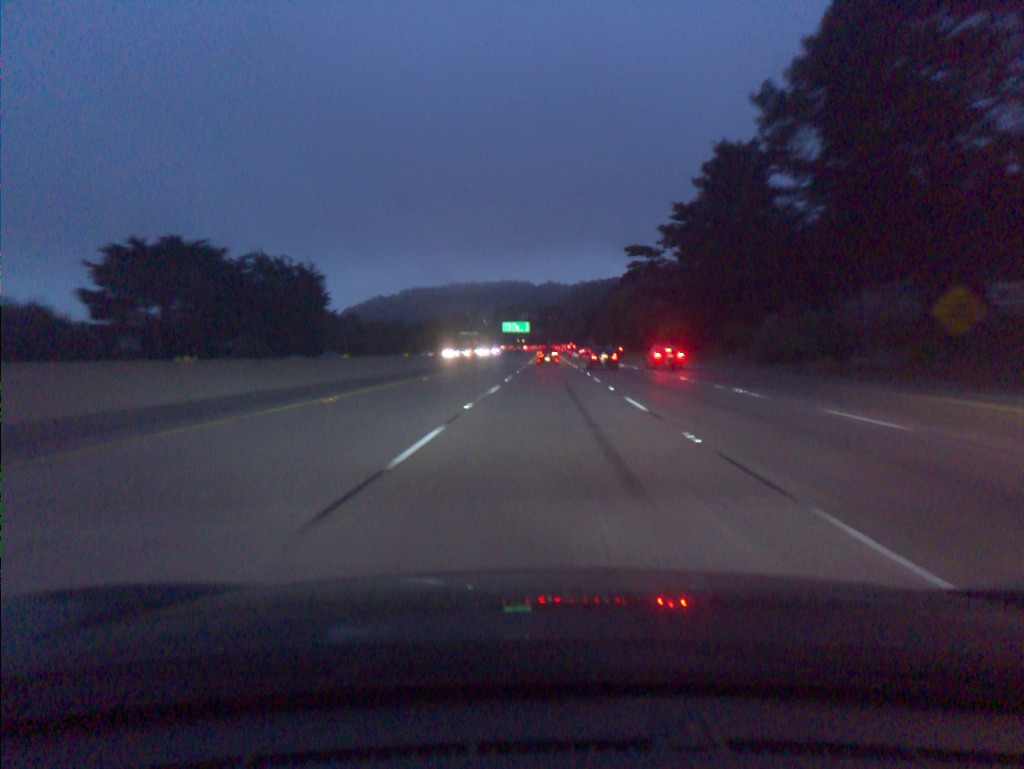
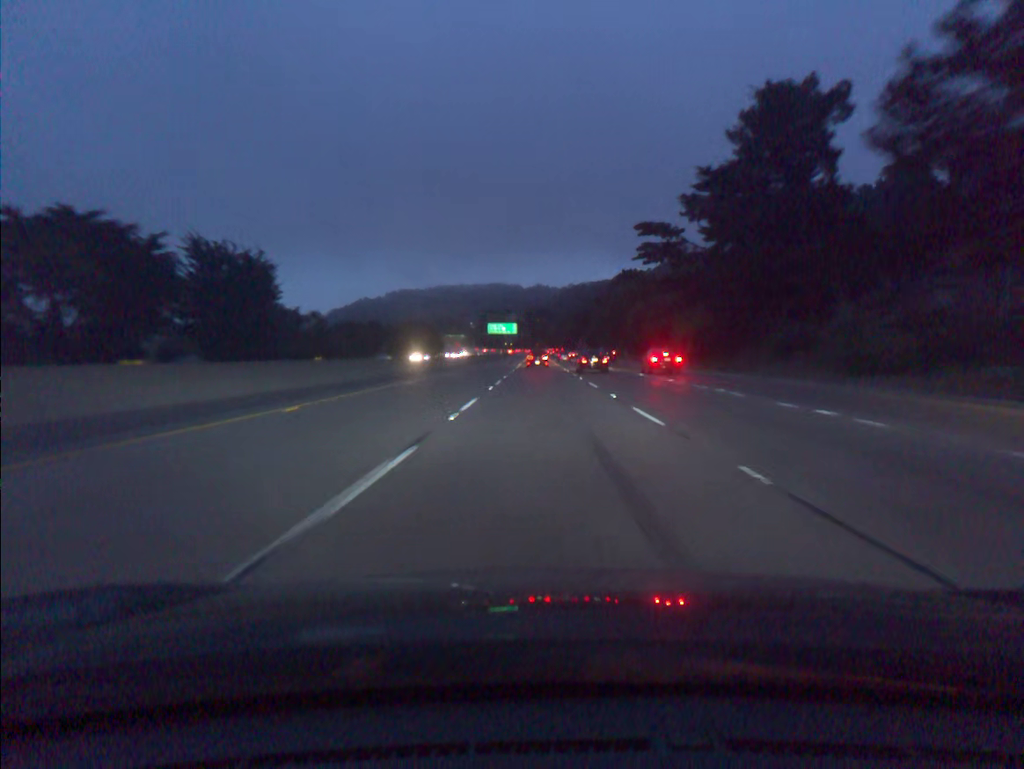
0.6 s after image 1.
(+0.1, +17.0) m; +1°
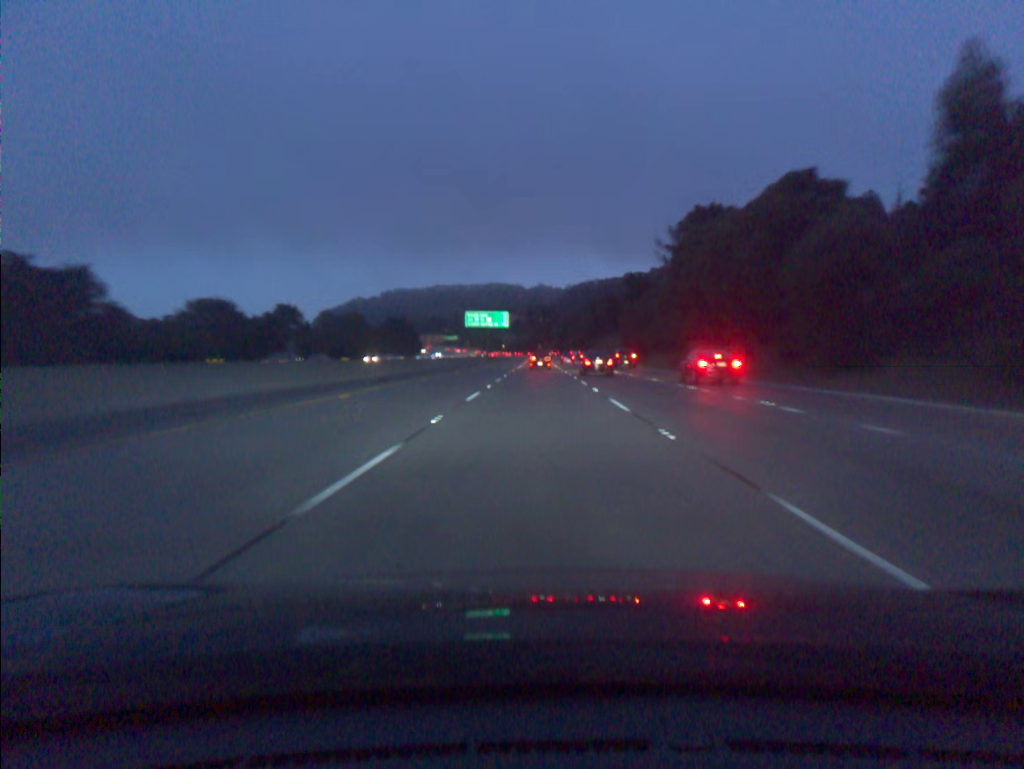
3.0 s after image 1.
(+0.2, +67.9) m; 0°
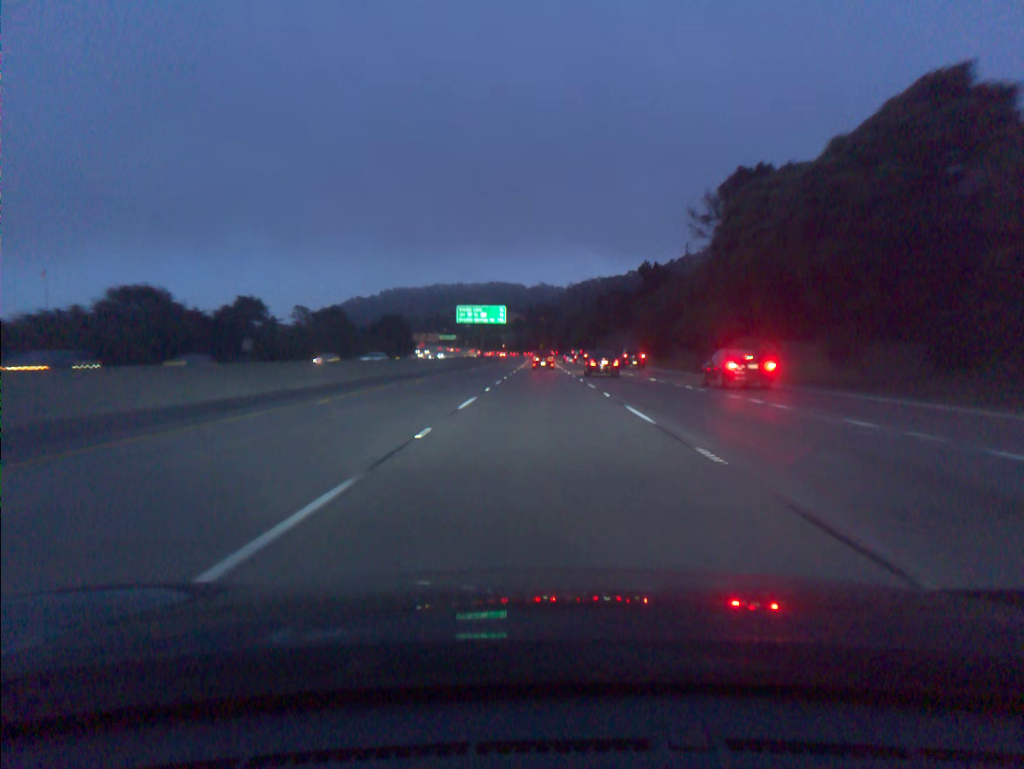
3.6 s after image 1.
(0.0, +17.0) m; 0°
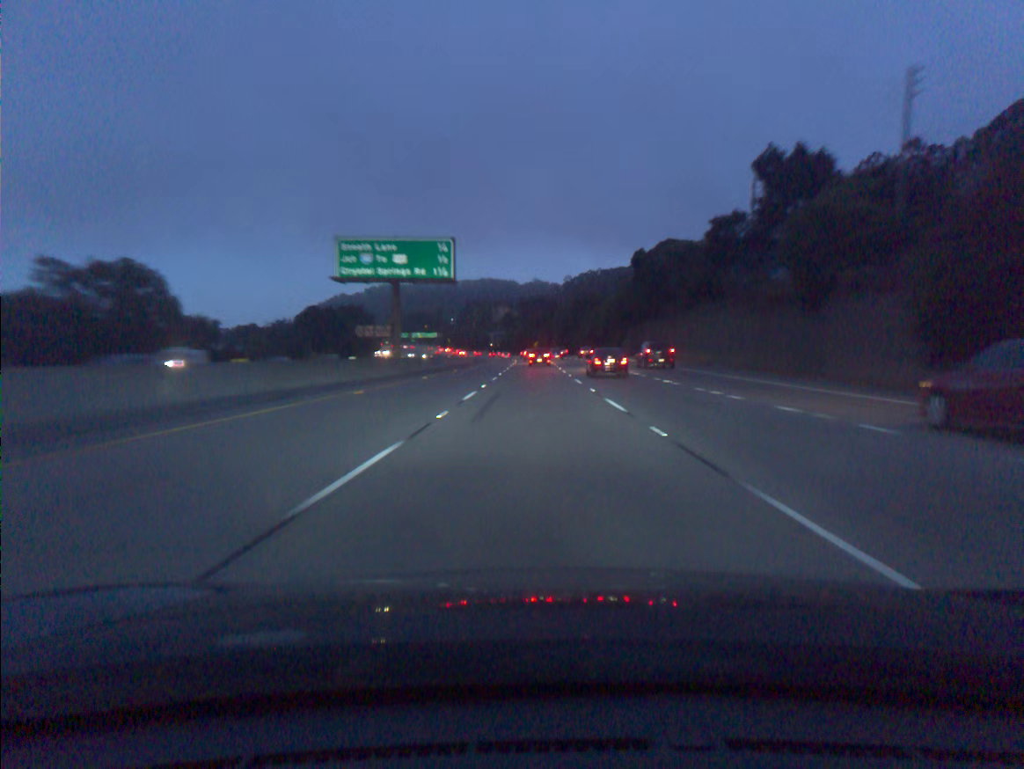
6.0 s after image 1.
(+0.4, +68.4) m; +1°
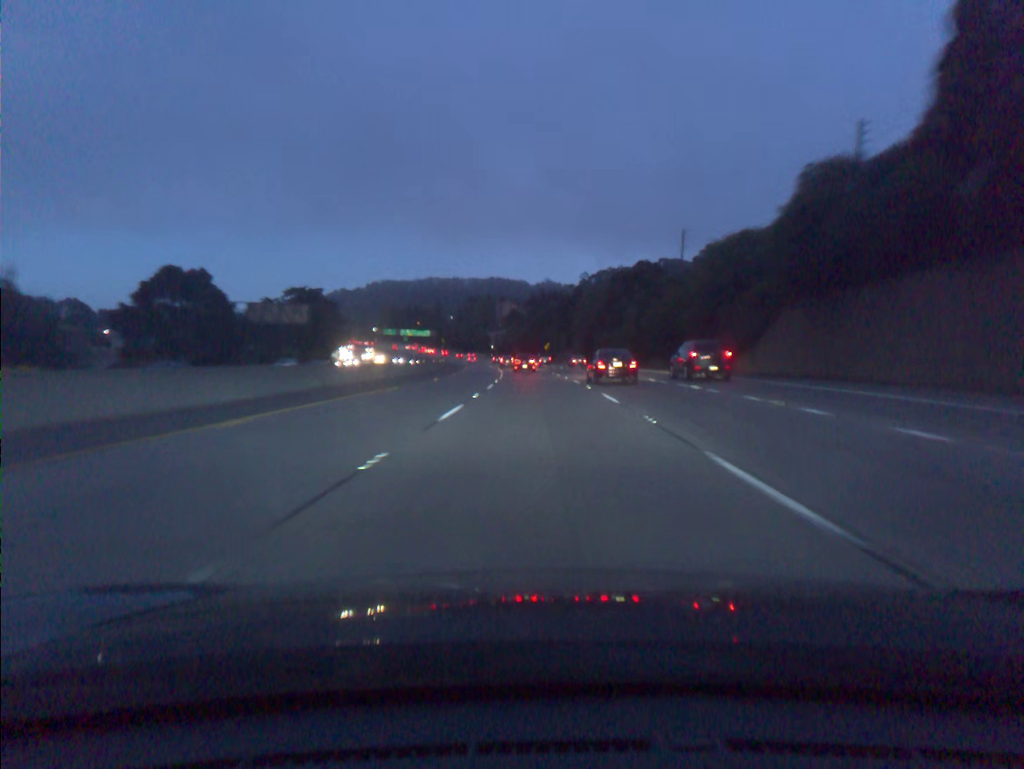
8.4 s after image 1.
(-0.4, +68.6) m; -1°
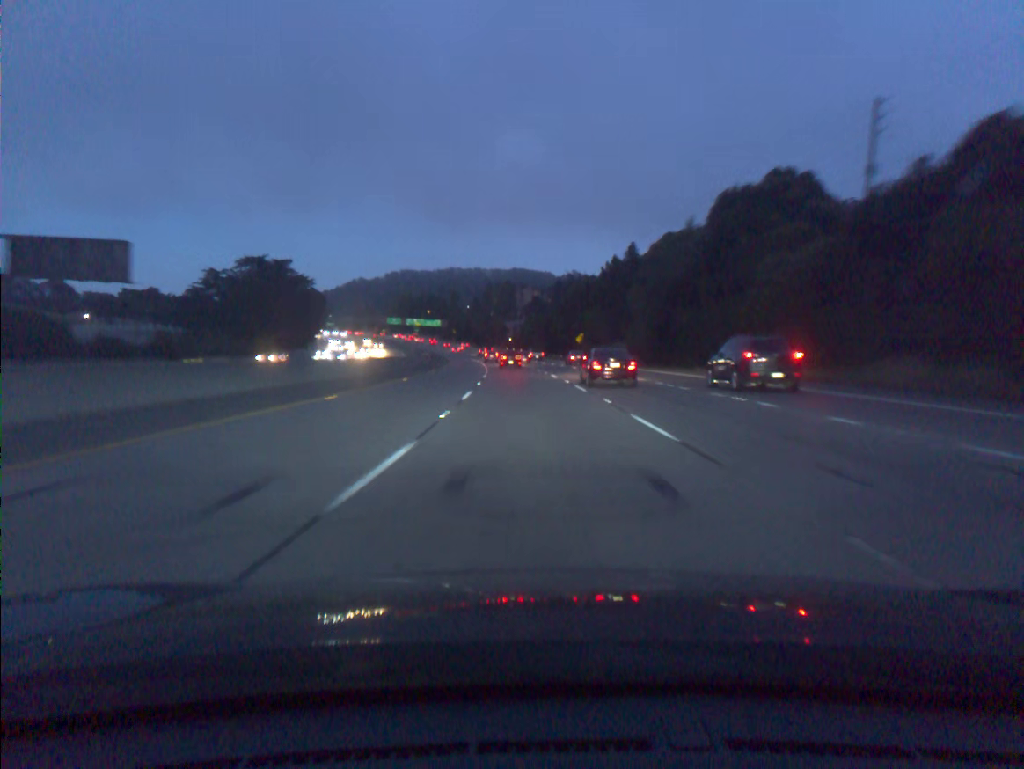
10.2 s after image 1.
(-0.6, +51.3) m; -2°
